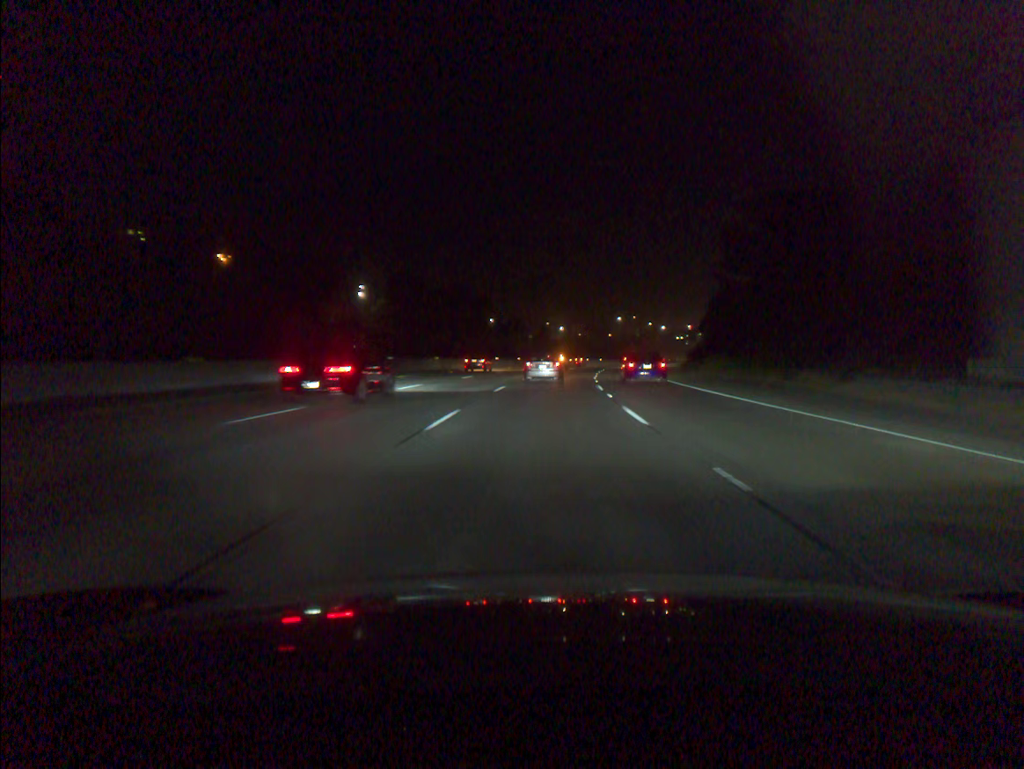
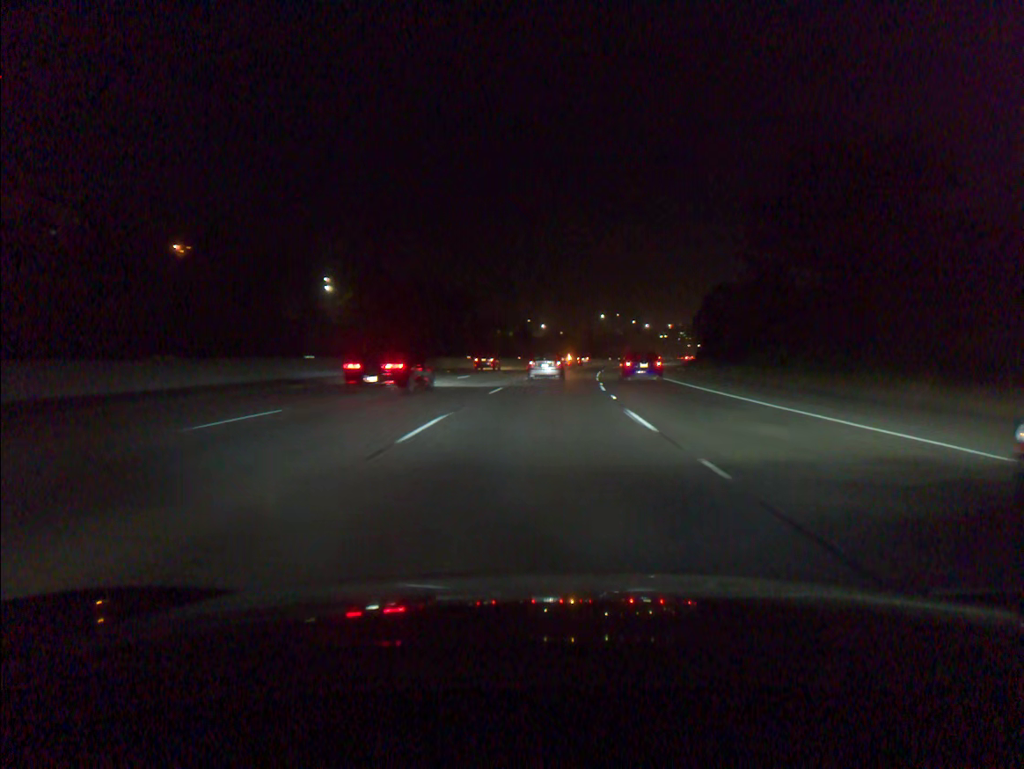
(+0.2, +15.9) m; +1°
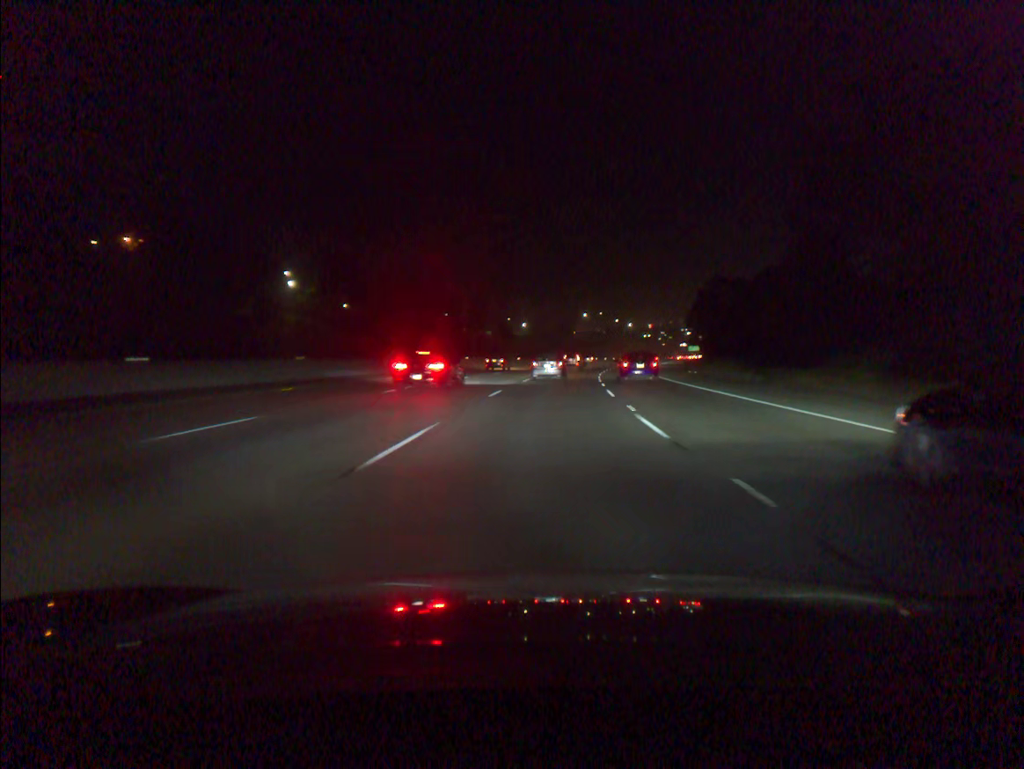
(+0.2, +15.9) m; +1°
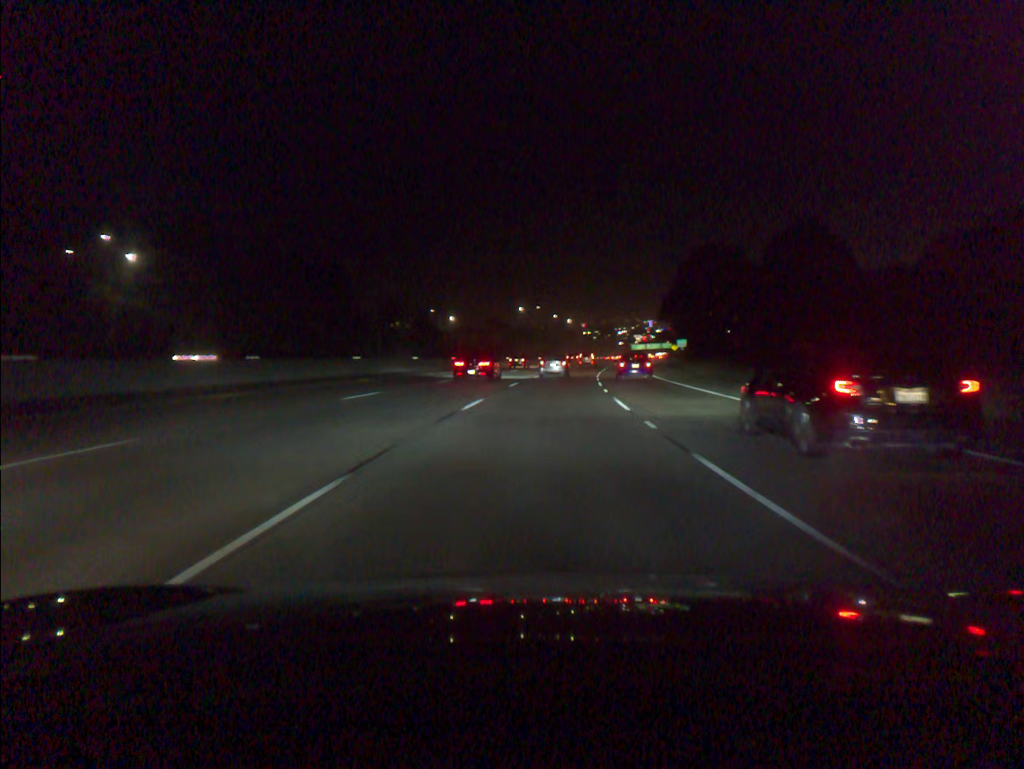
(+2.0, +47.7) m; +5°
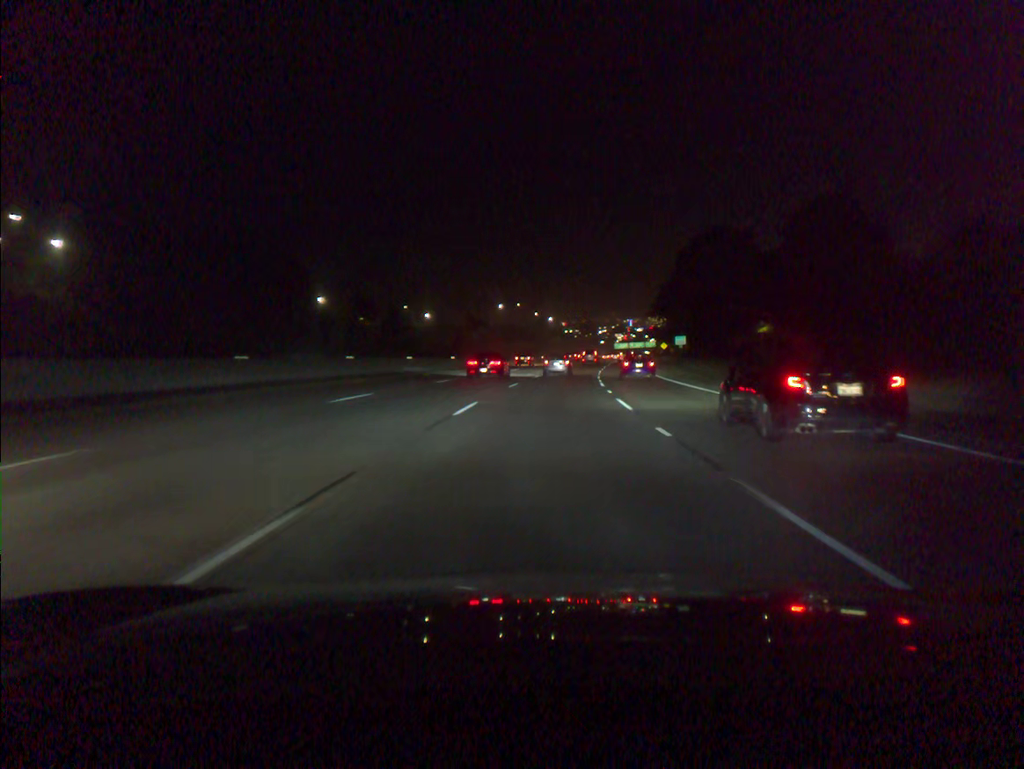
(+0.2, +16.0) m; +1°
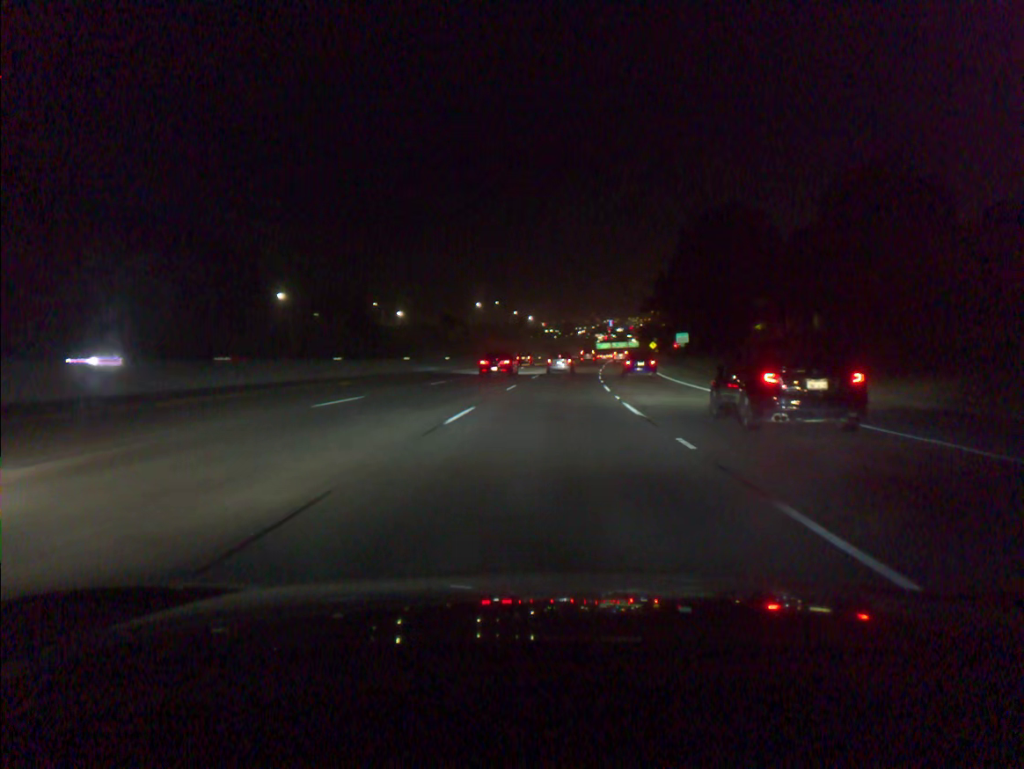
(+0.2, +16.1) m; +1°
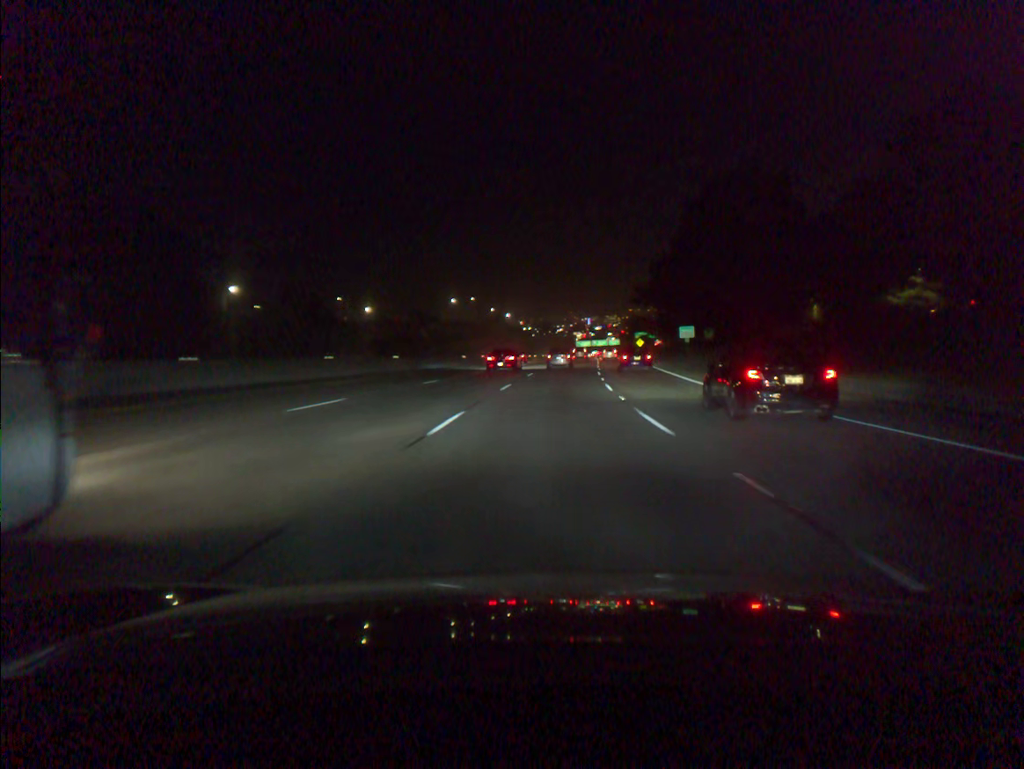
(+0.2, +16.3) m; +2°
